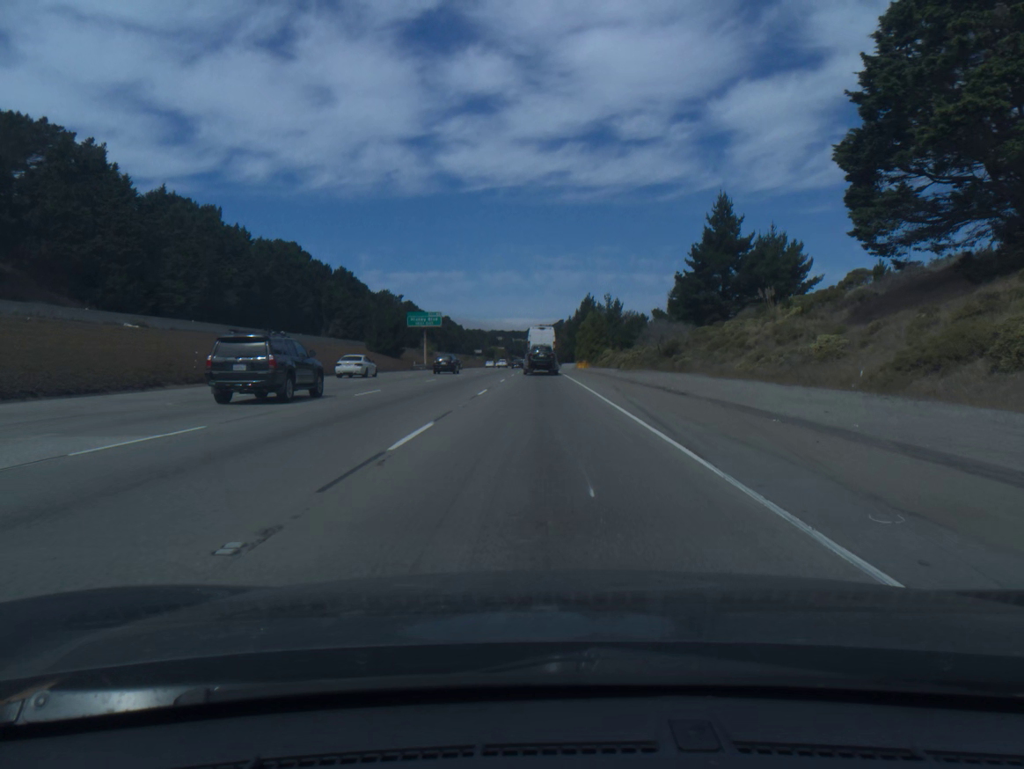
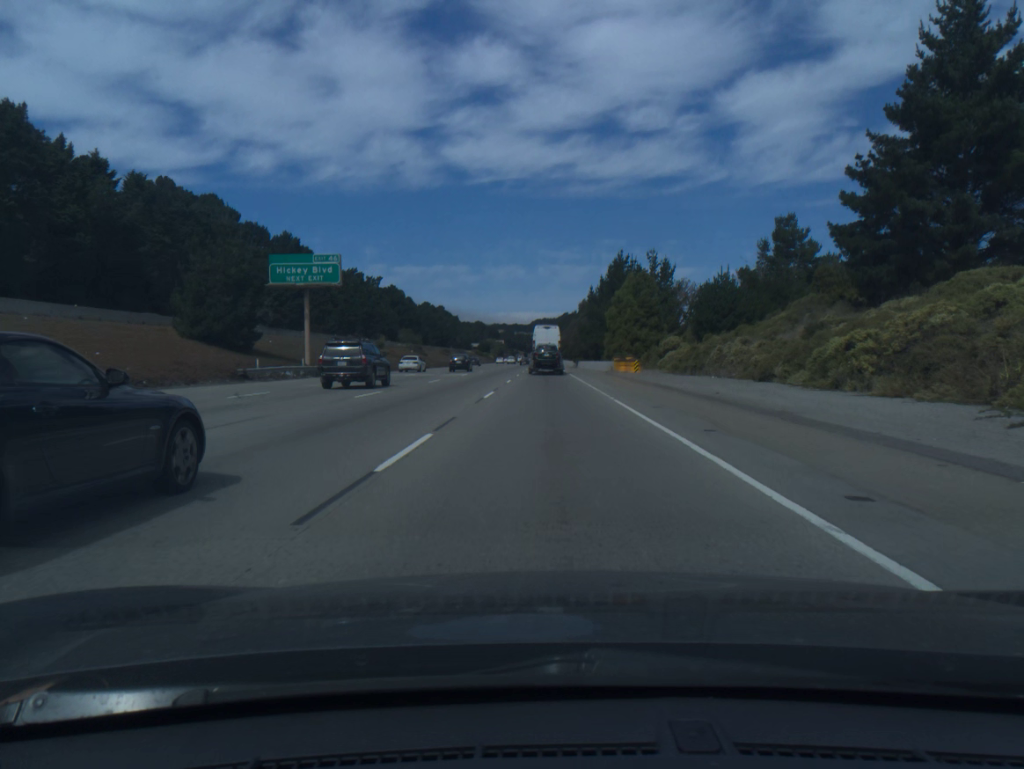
(-0.2, +60.0) m; 0°
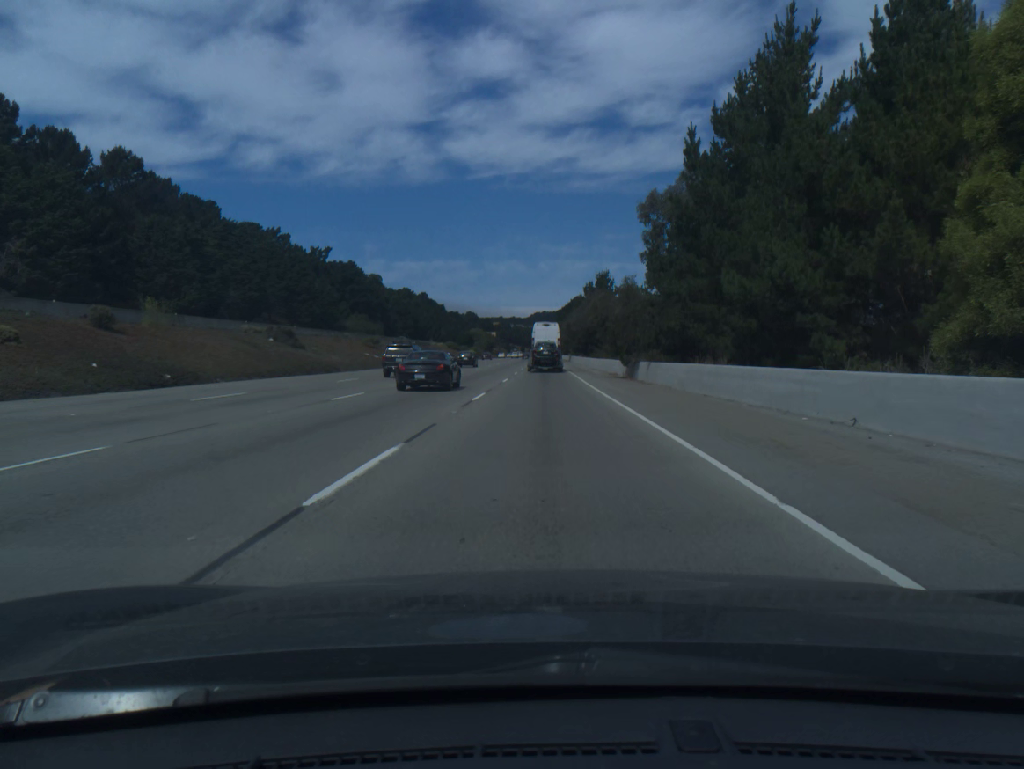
(+0.3, +75.0) m; 0°
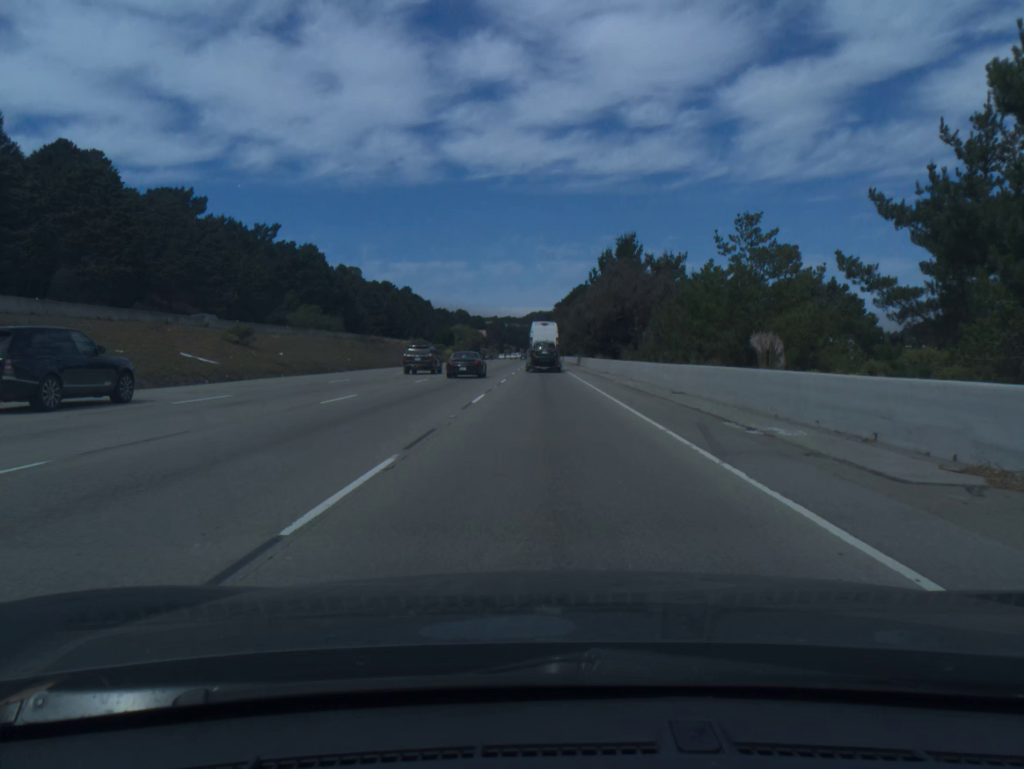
(0.0, +45.1) m; 0°
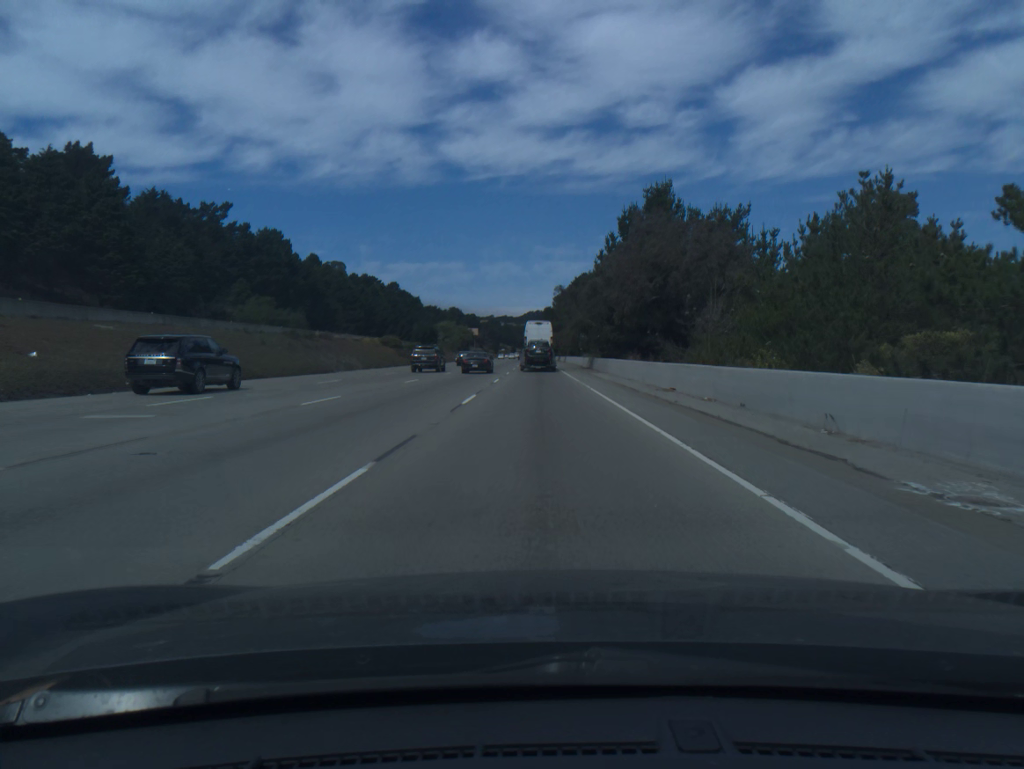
(+0.1, +30.1) m; 0°
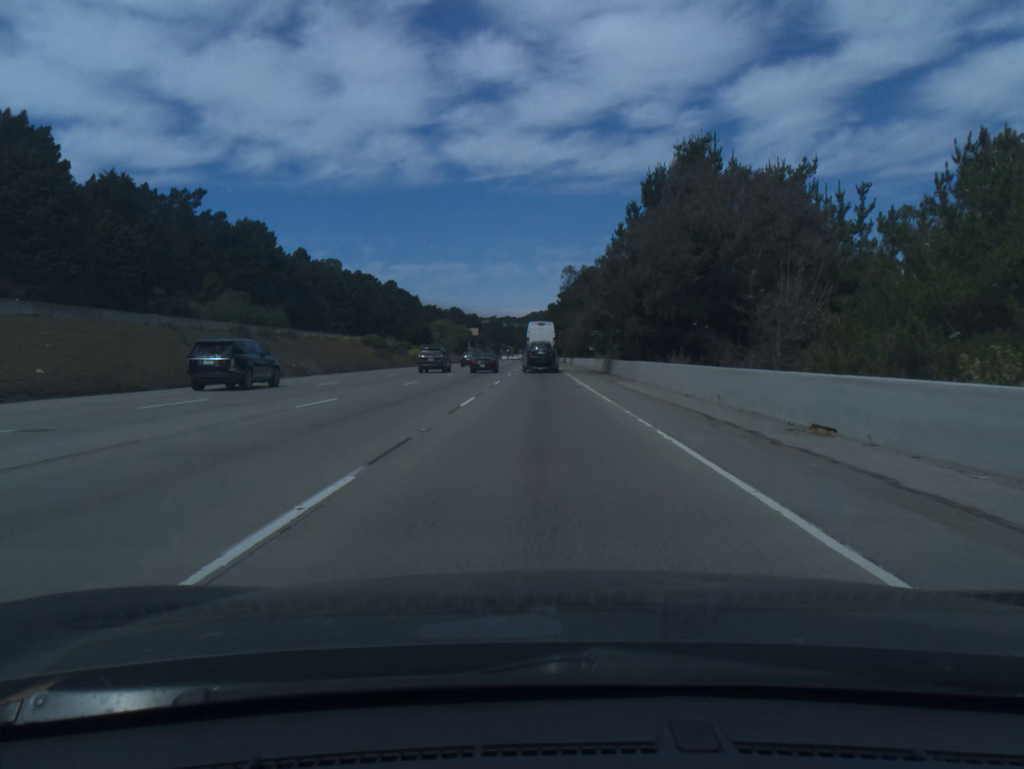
(0.0, +15.0) m; 0°
